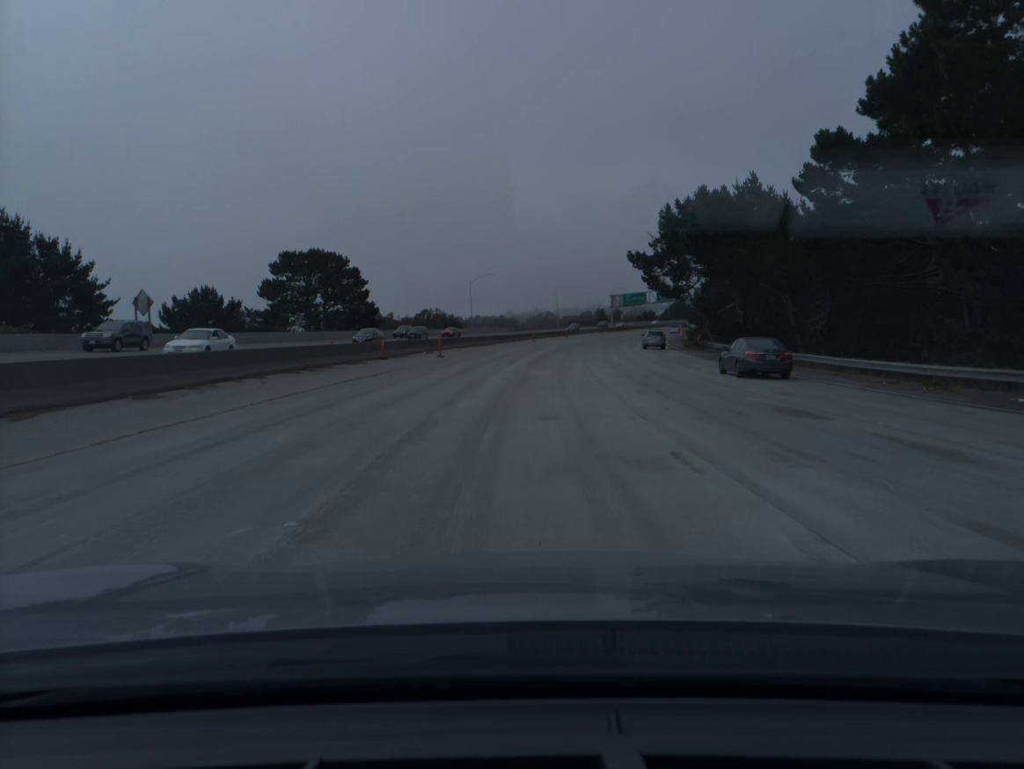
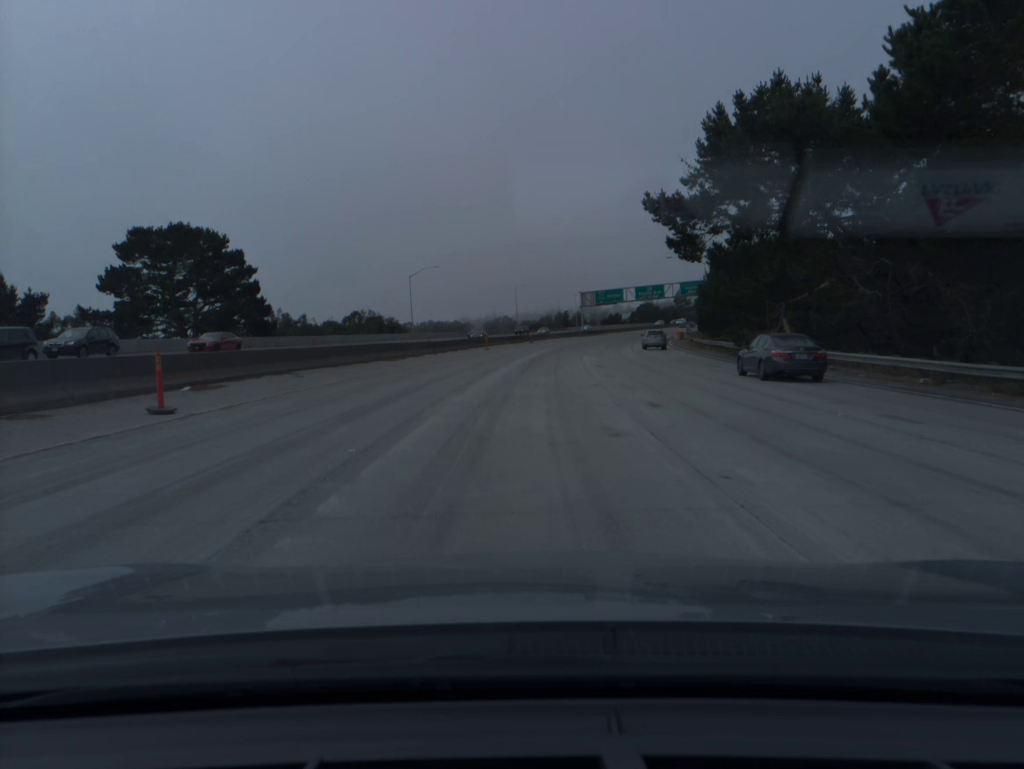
(+0.7, +30.7) m; +3°
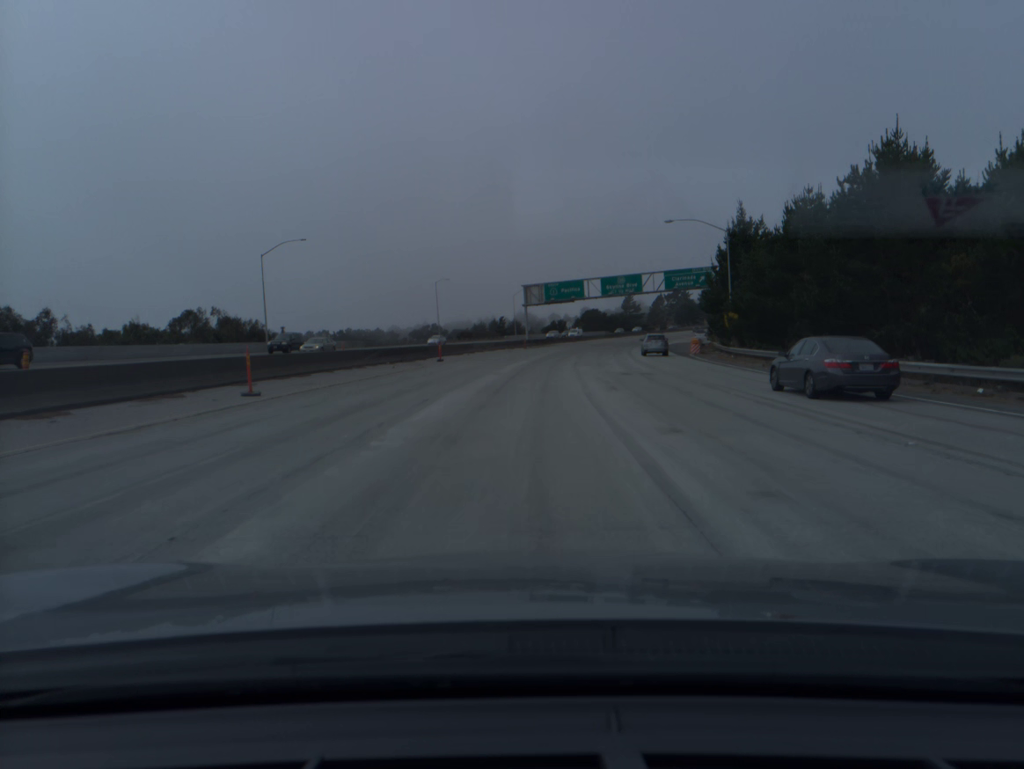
(+2.0, +45.8) m; +5°
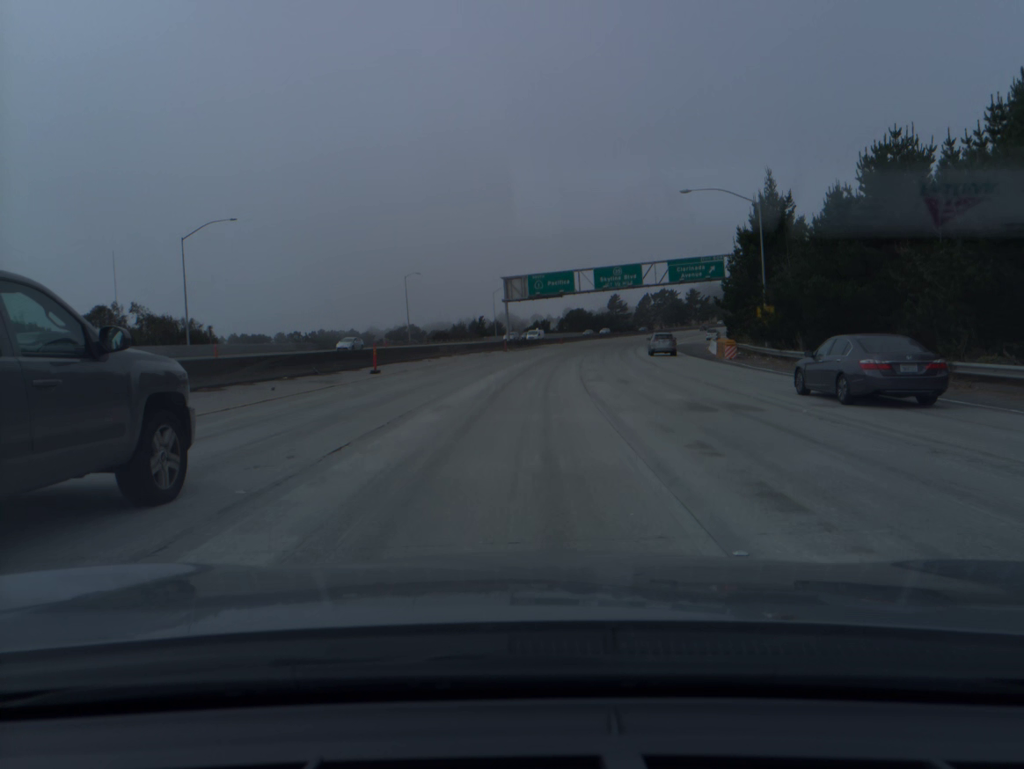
(+0.2, +15.4) m; +1°
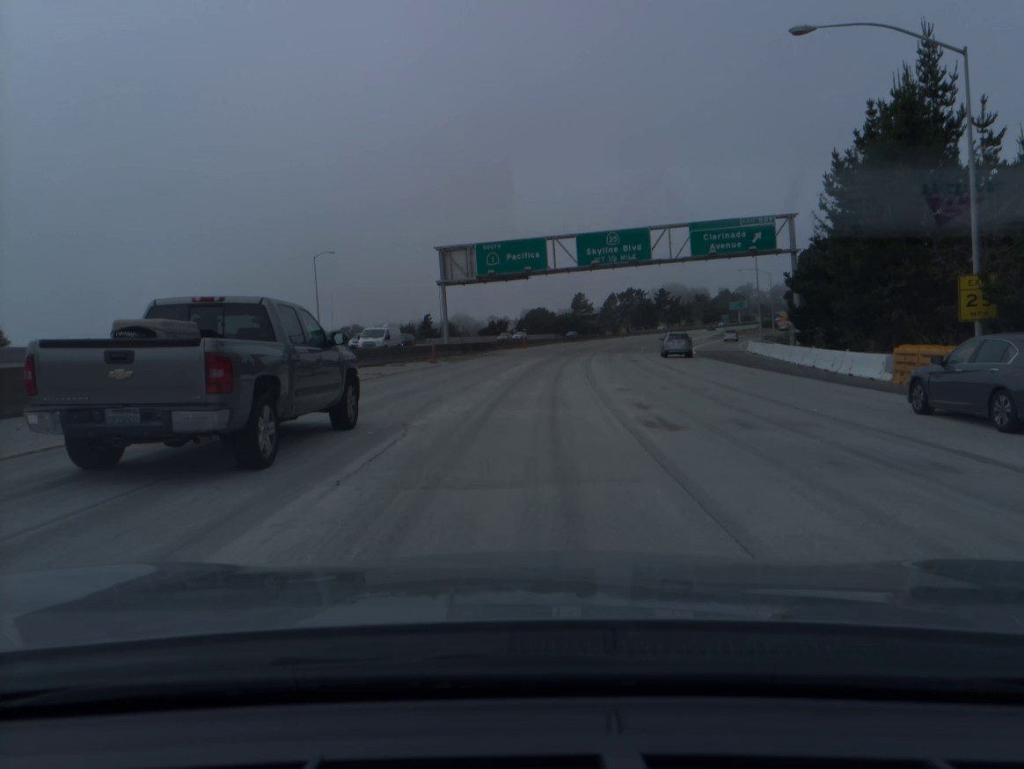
(+0.8, +31.1) m; +3°
